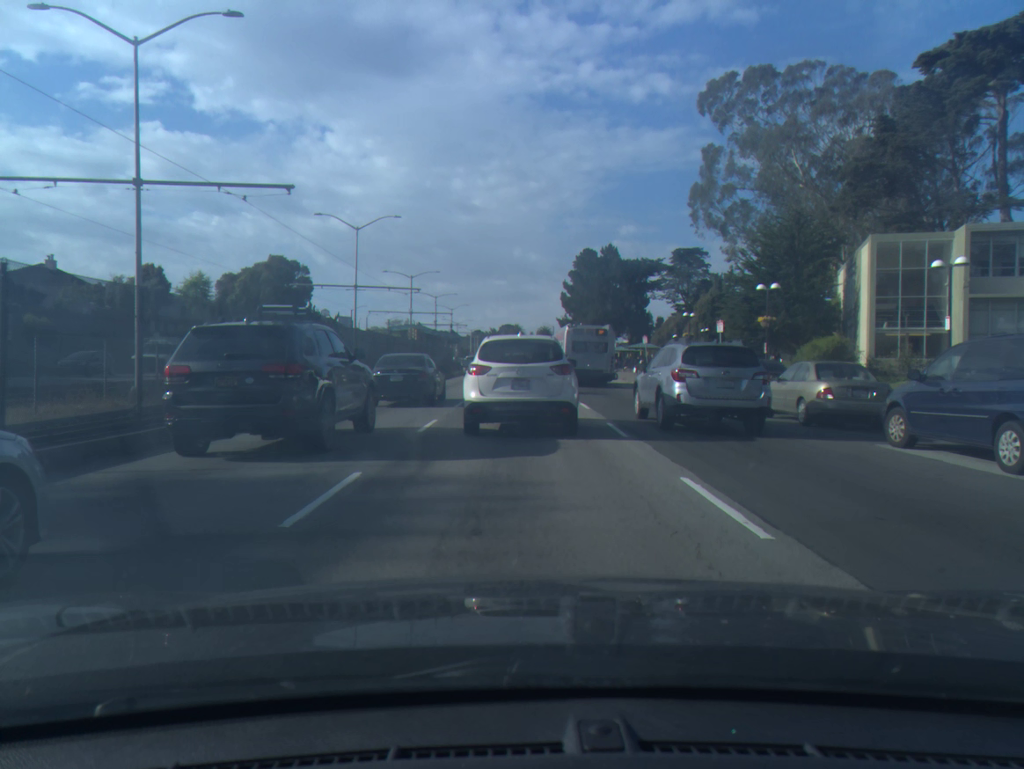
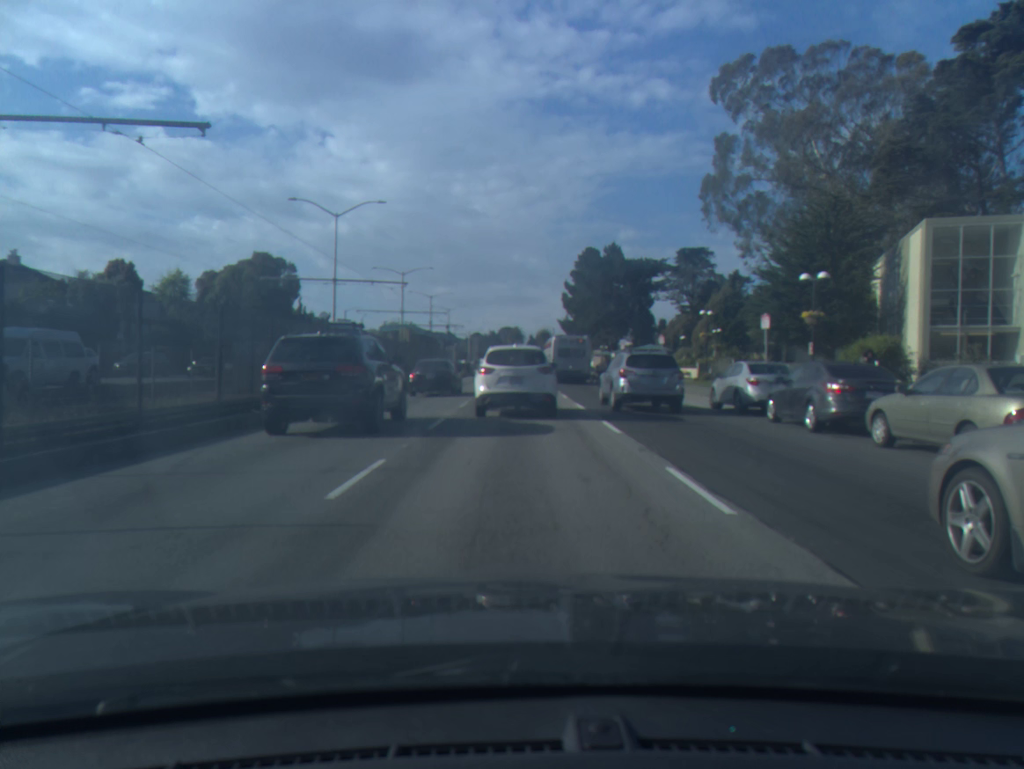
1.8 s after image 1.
(+0.1, +6.0) m; +1°
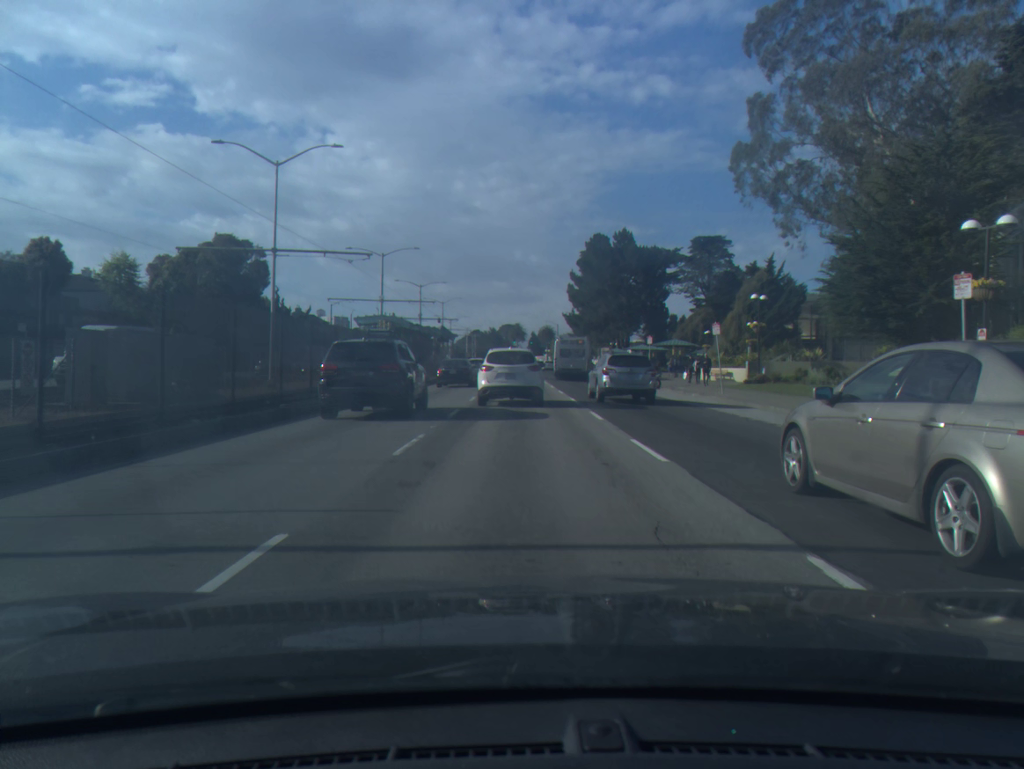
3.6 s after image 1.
(0.0, +11.5) m; 0°
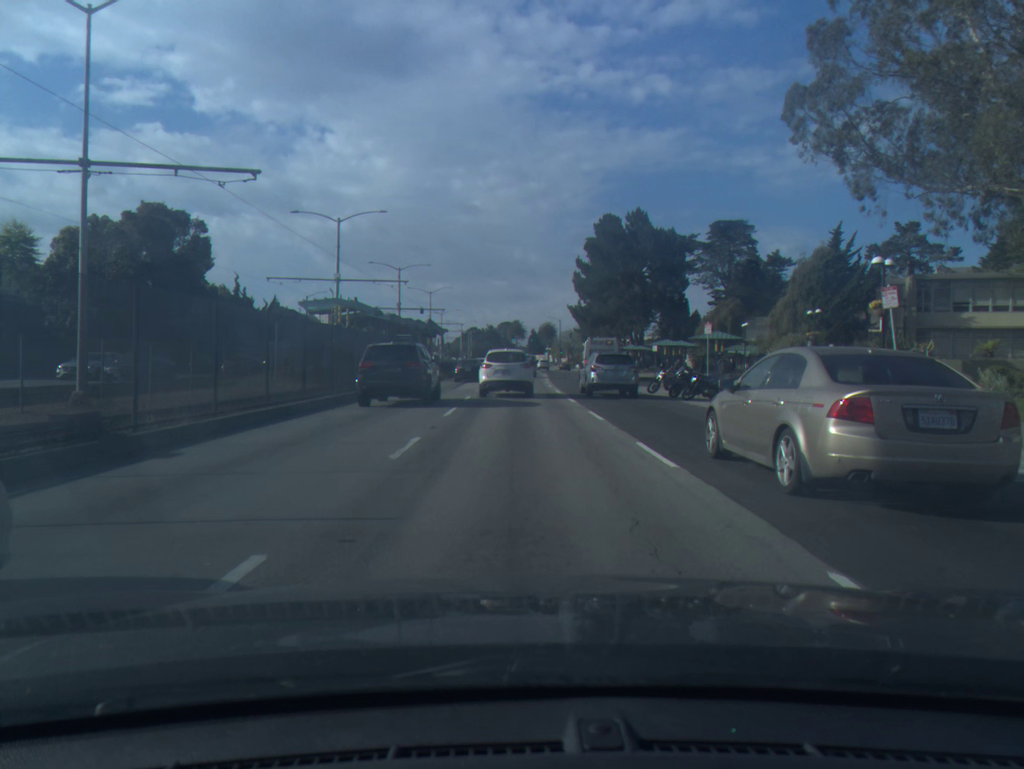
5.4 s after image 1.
(0.0, +15.1) m; 0°
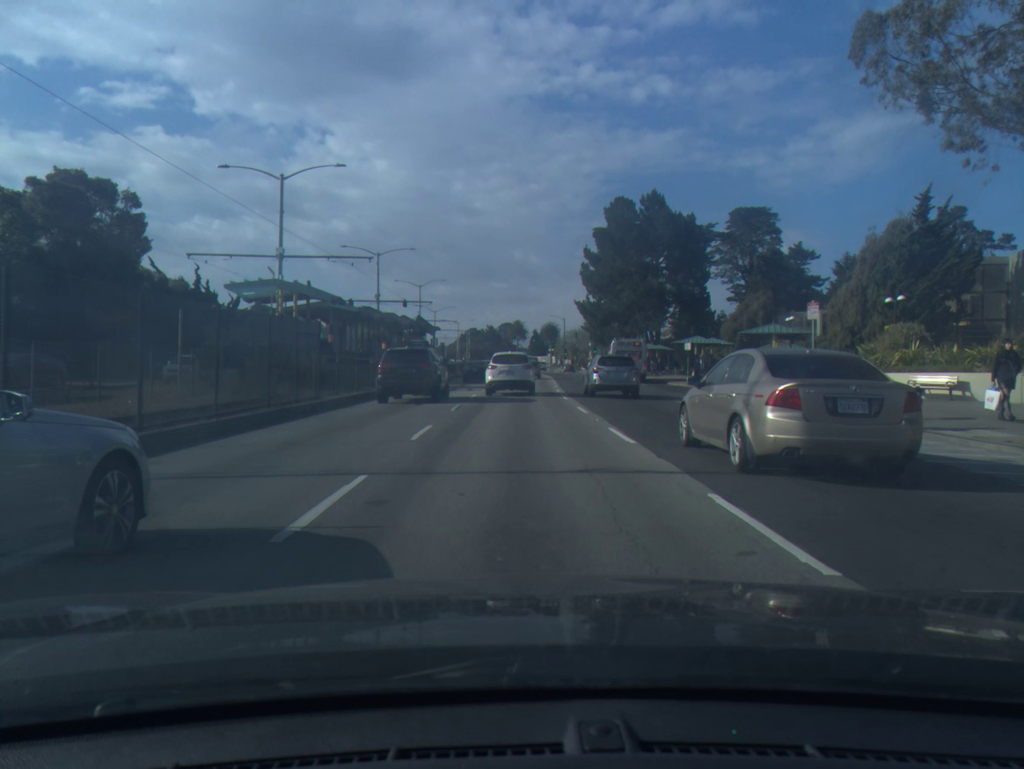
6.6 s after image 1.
(0.0, +11.9) m; 0°
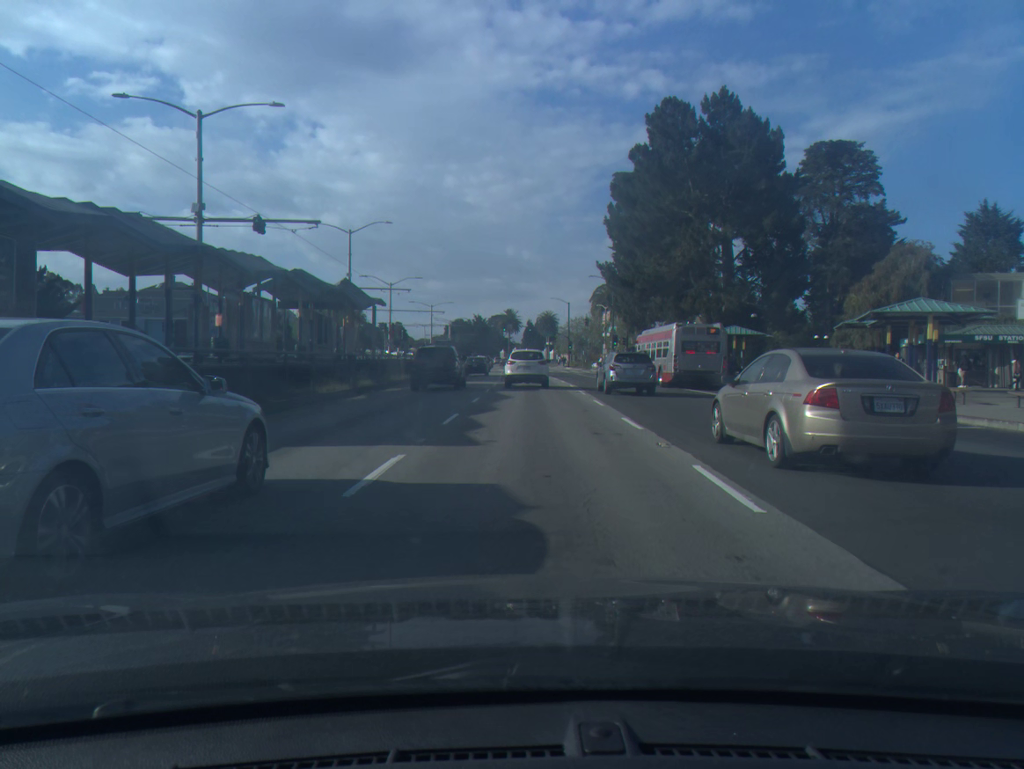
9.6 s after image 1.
(0.0, +34.8) m; +1°
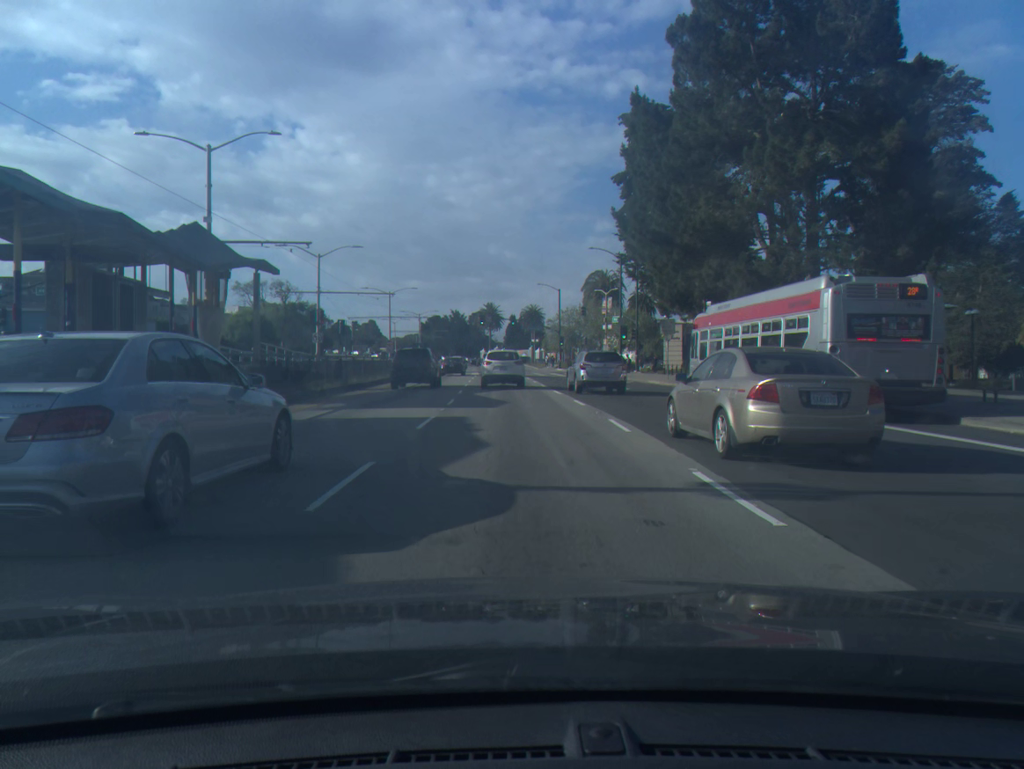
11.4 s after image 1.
(+0.4, +22.5) m; +1°
